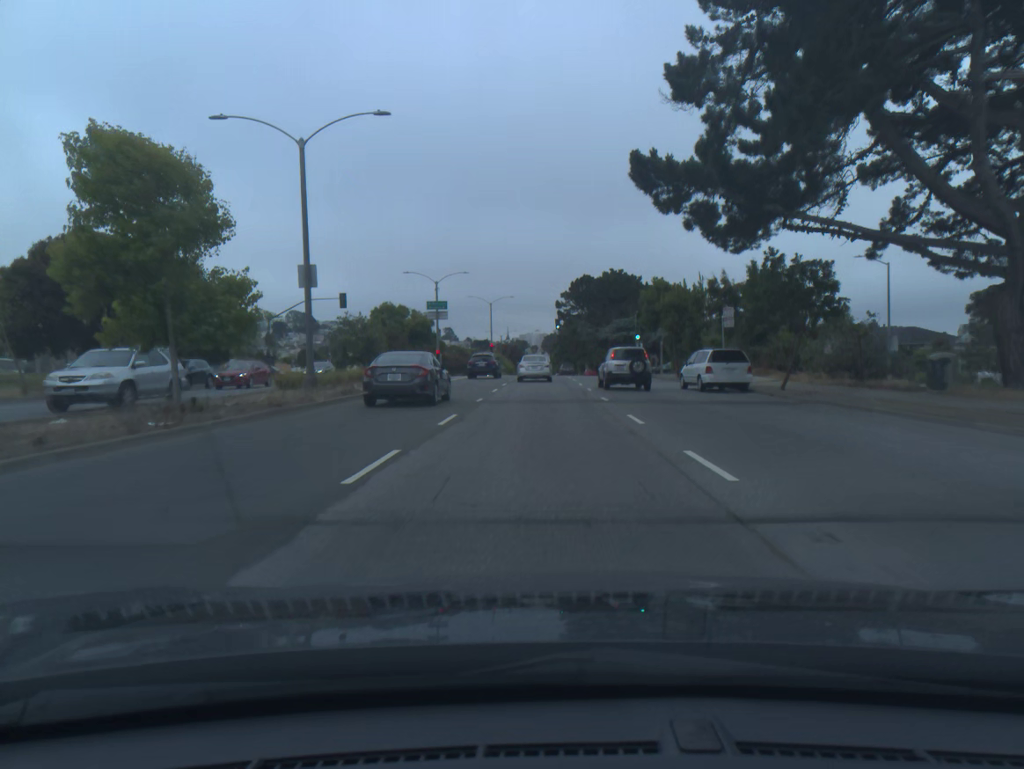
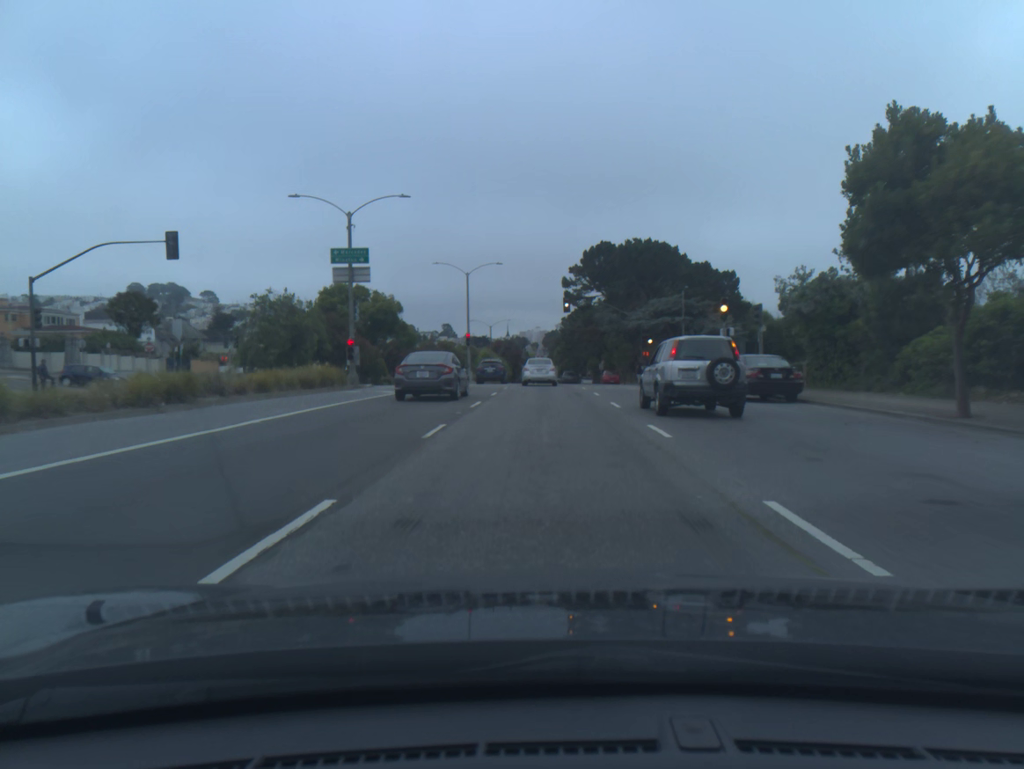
(0.0, +32.0) m; 0°
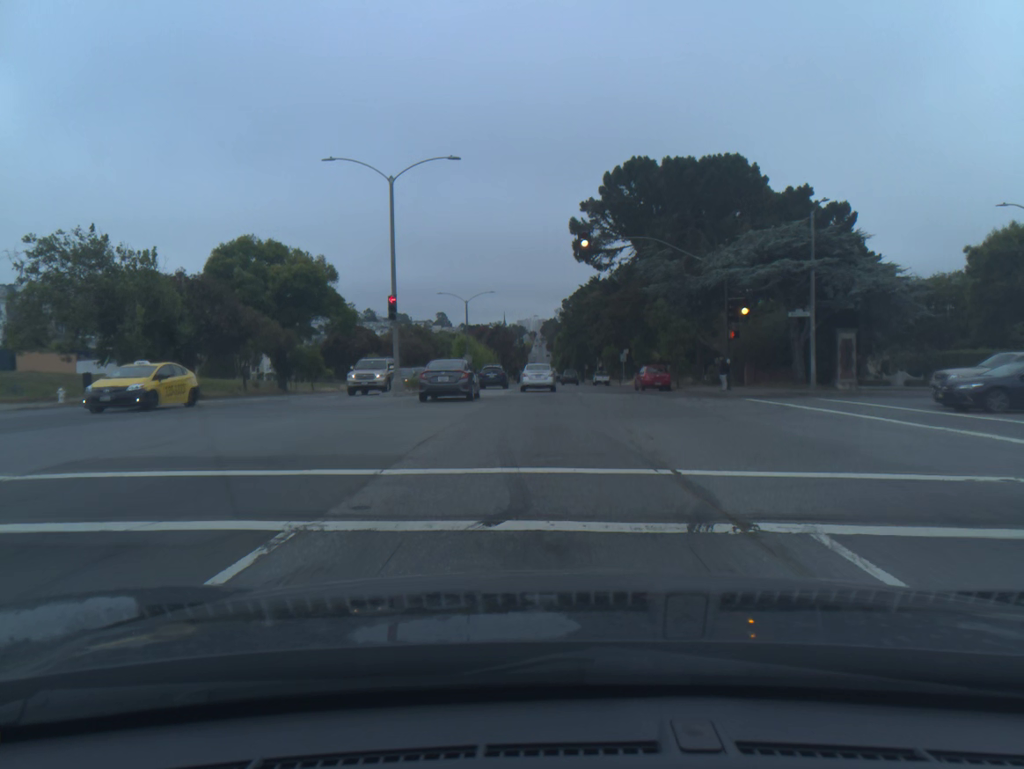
(+0.1, +31.8) m; 0°
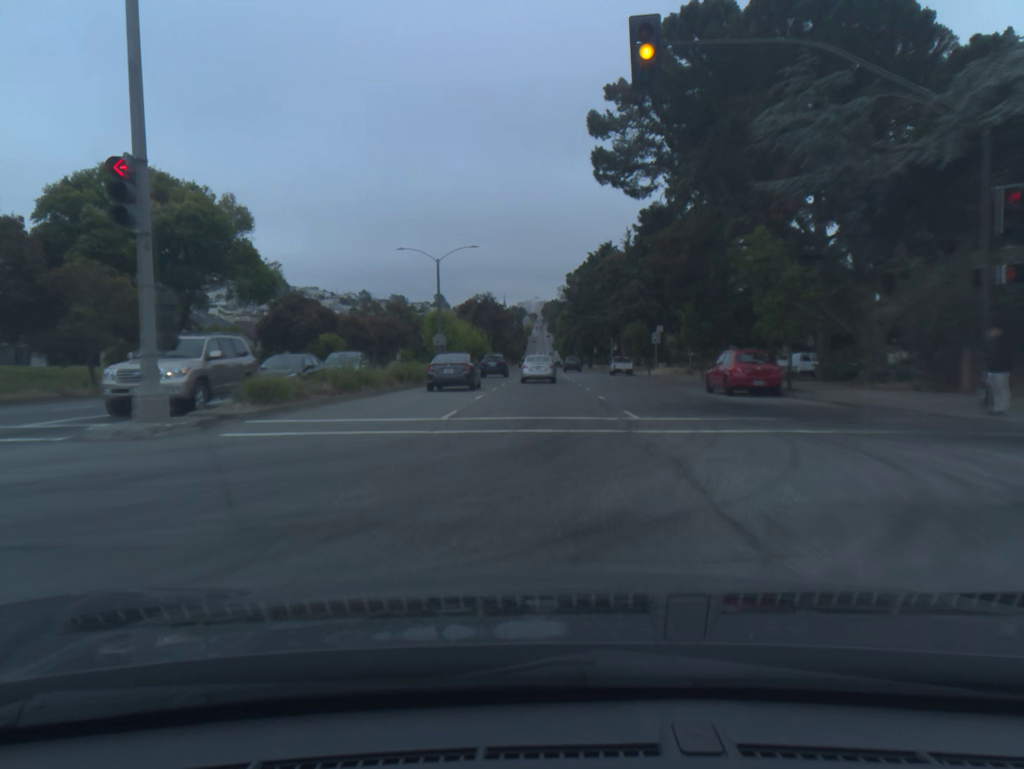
(0.0, +21.2) m; 0°
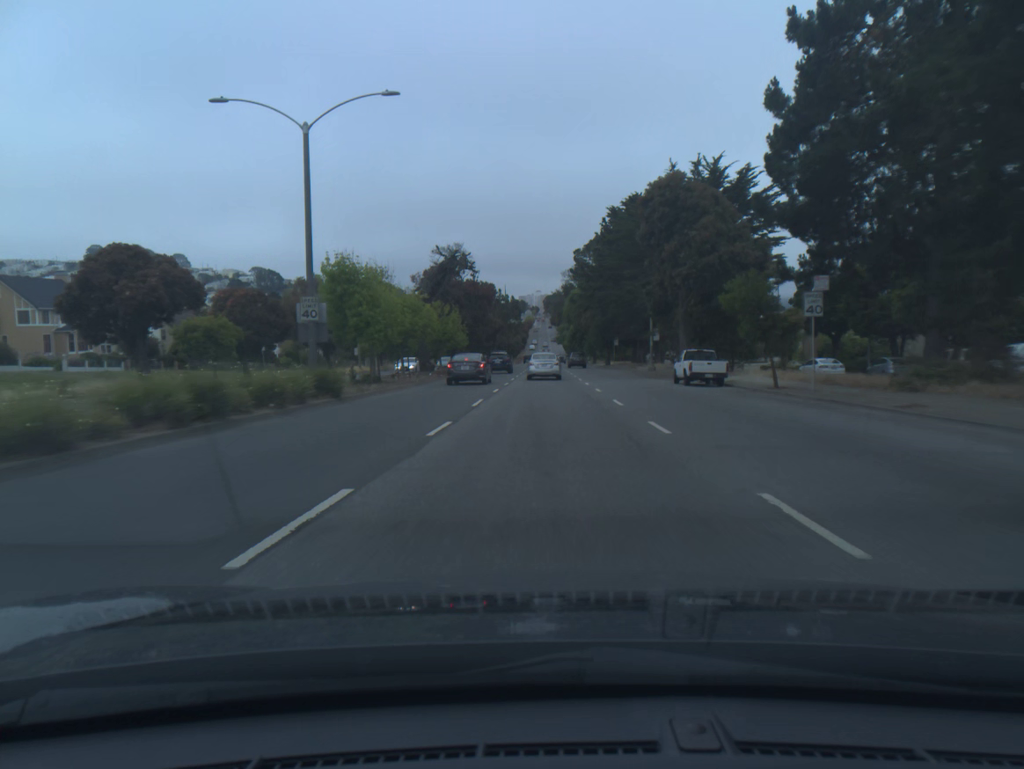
(-0.1, +32.3) m; 0°
